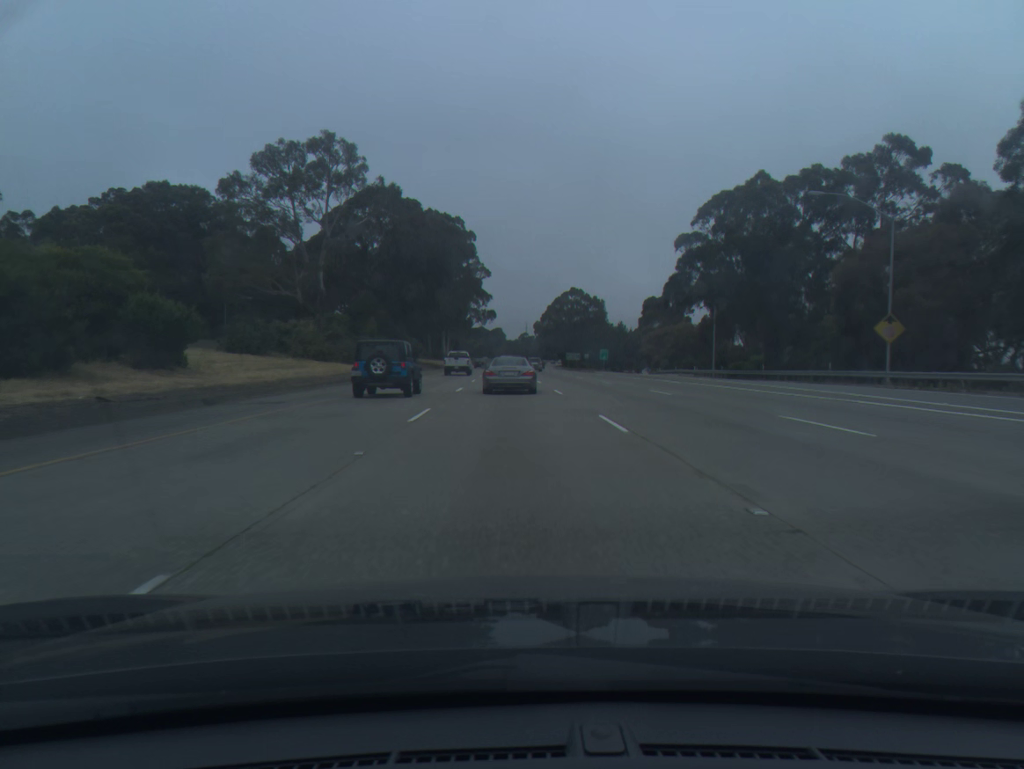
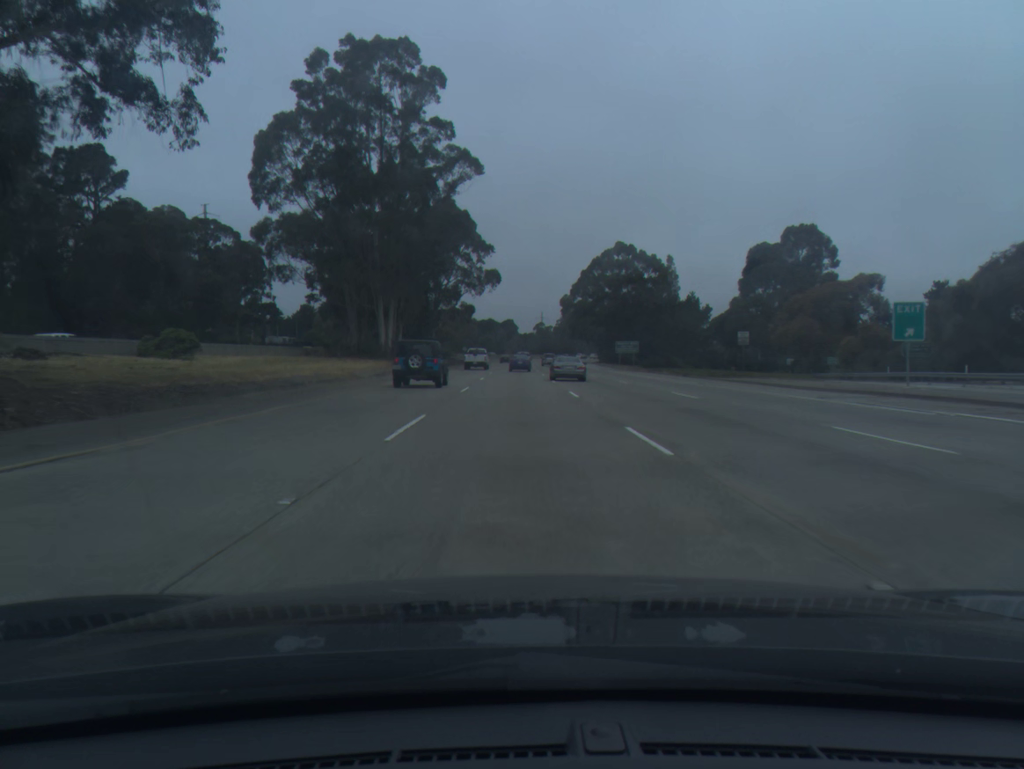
(-1.7, +90.5) m; -1°
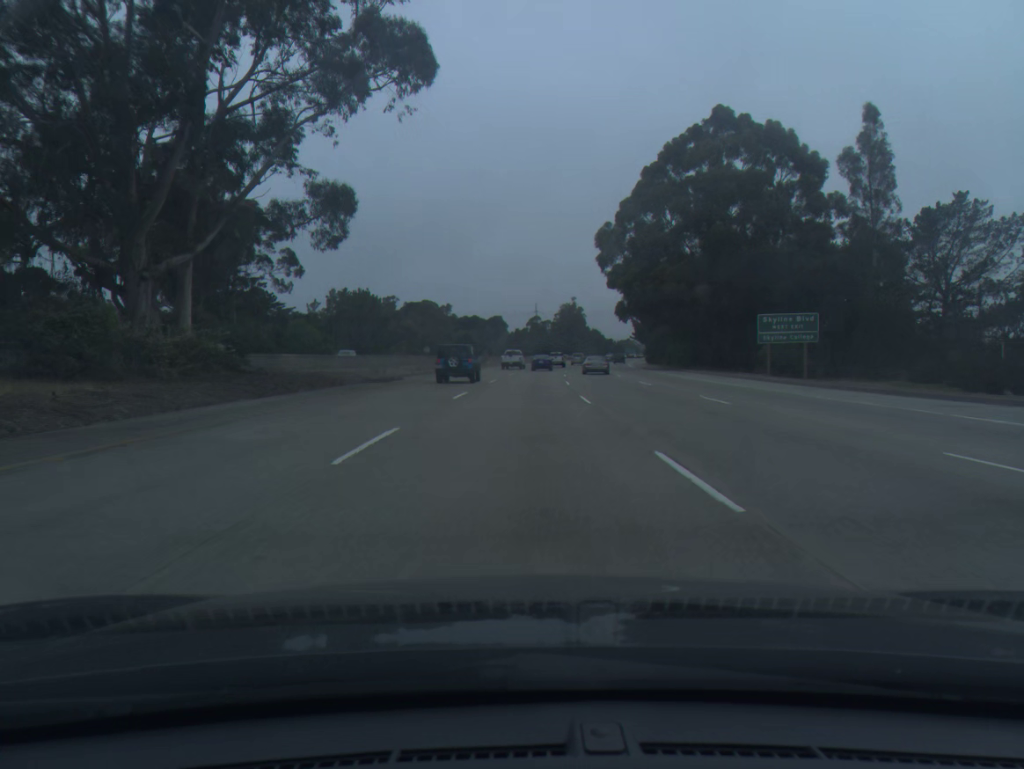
(-0.3, +91.1) m; 0°
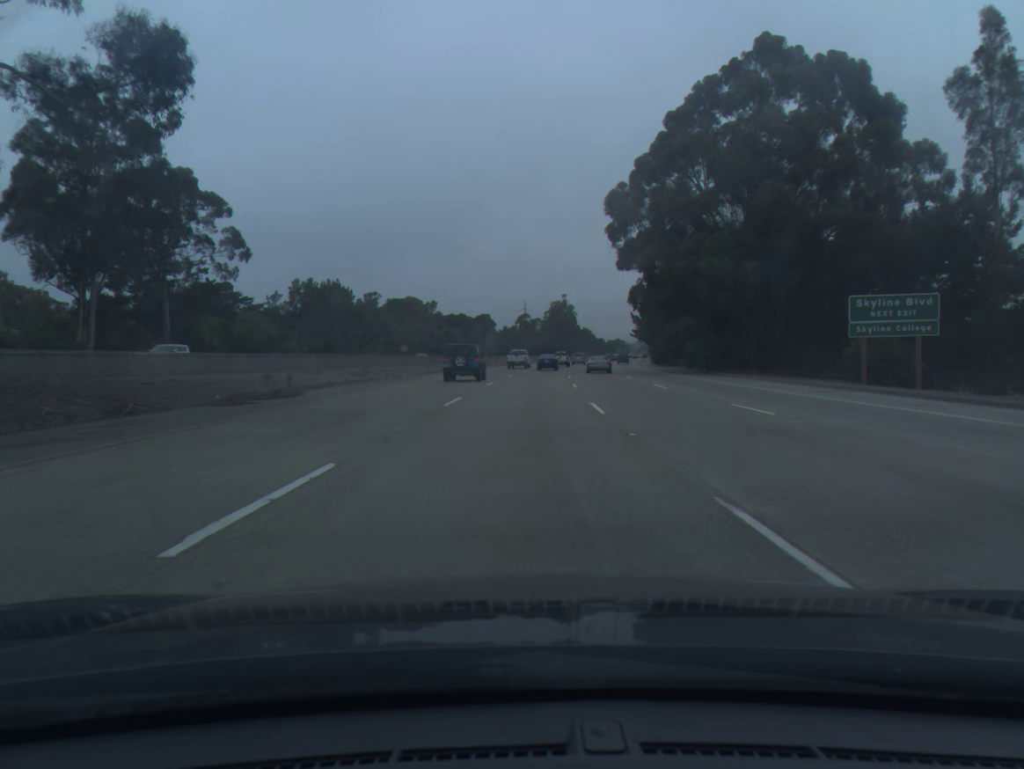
(+0.1, +18.4) m; +1°
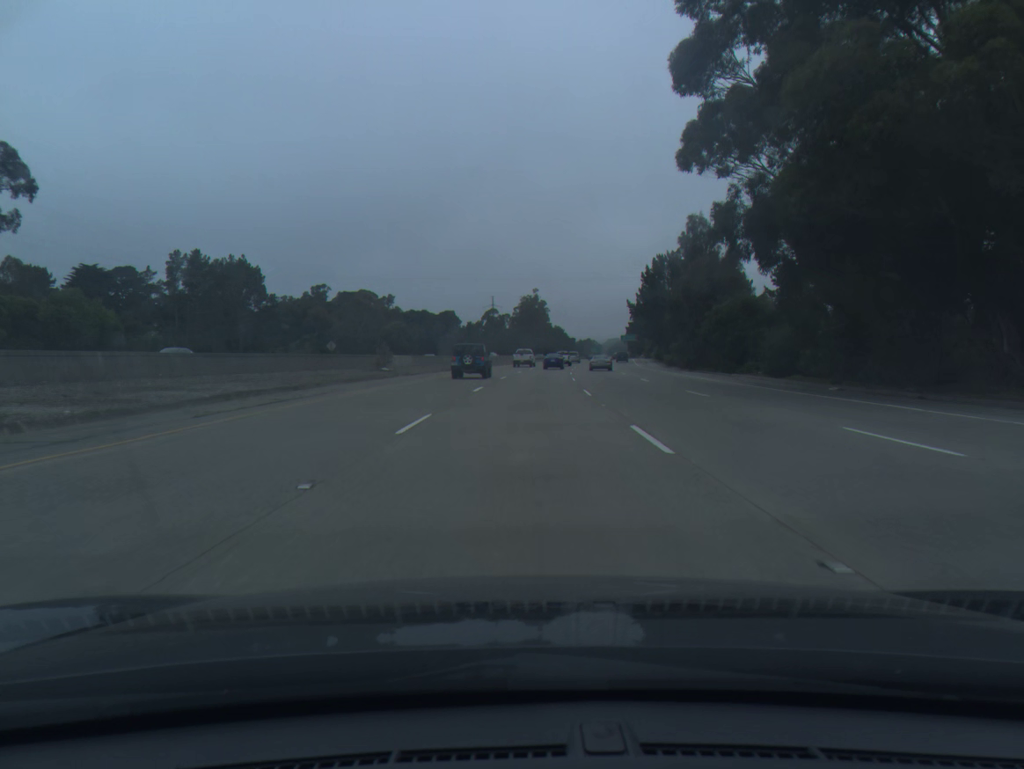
(+0.7, +36.9) m; +2°
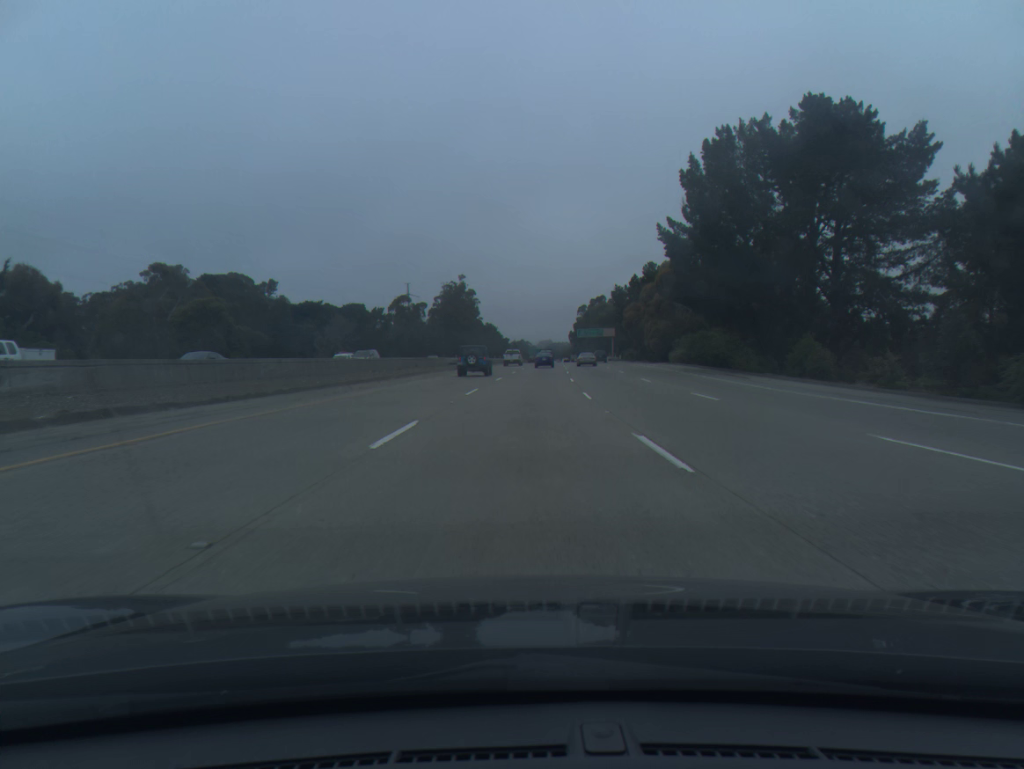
(+3.3, +74.4) m; +5°
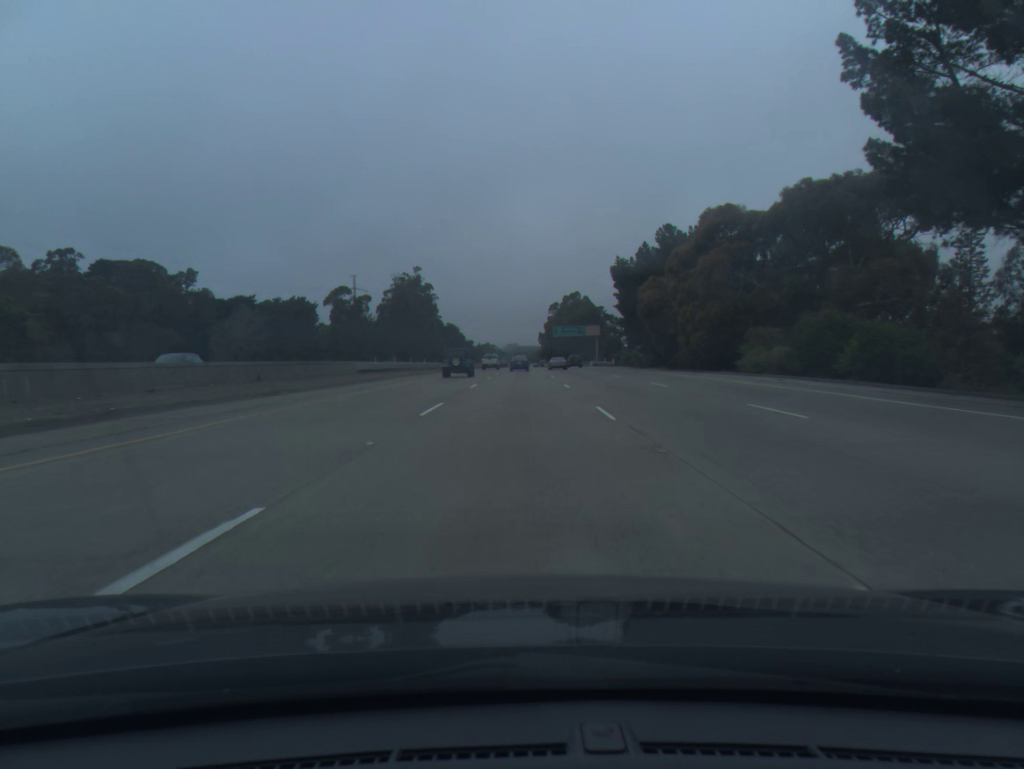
(+0.8, +37.7) m; +2°
